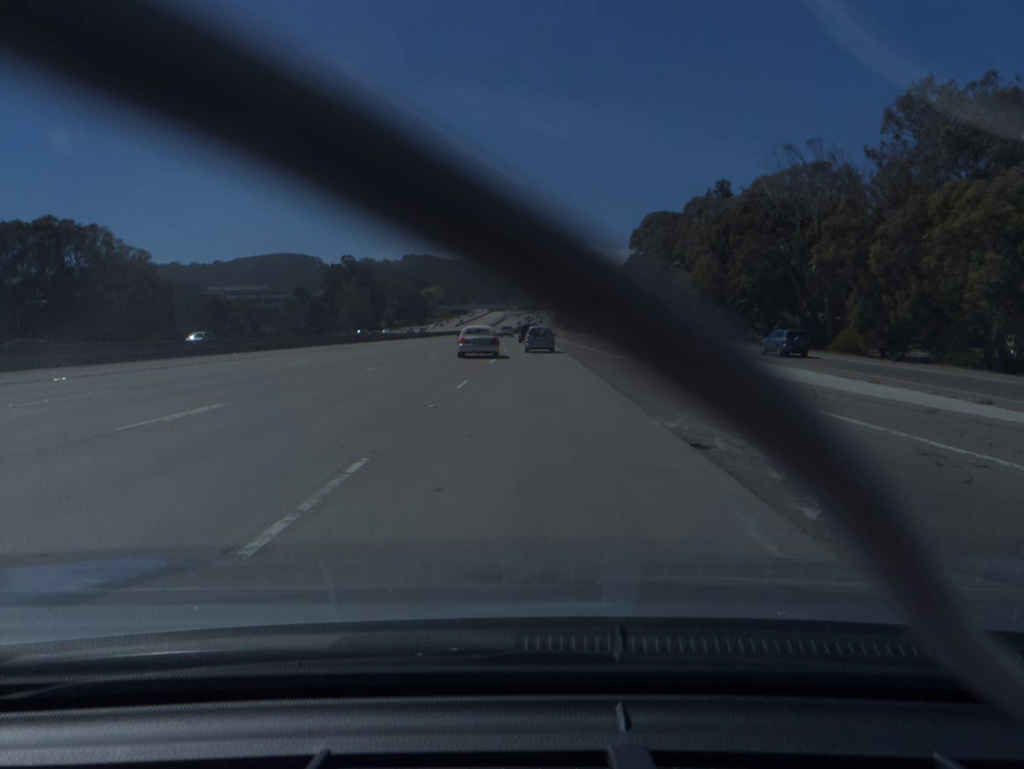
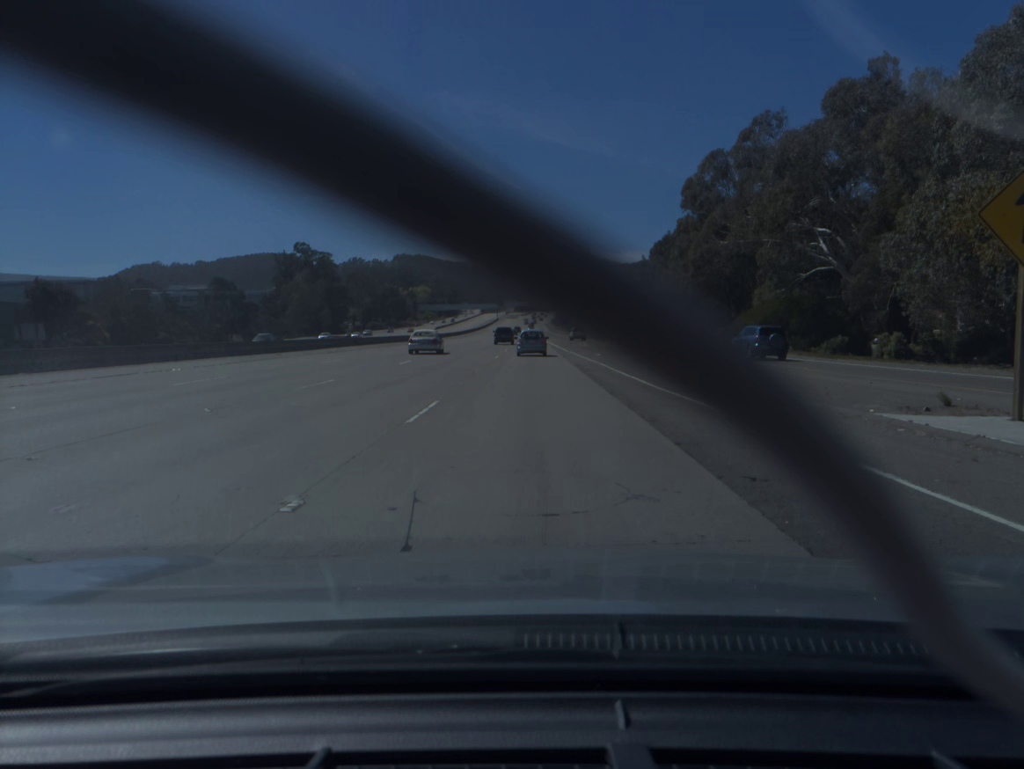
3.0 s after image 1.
(+0.2, +65.8) m; 0°
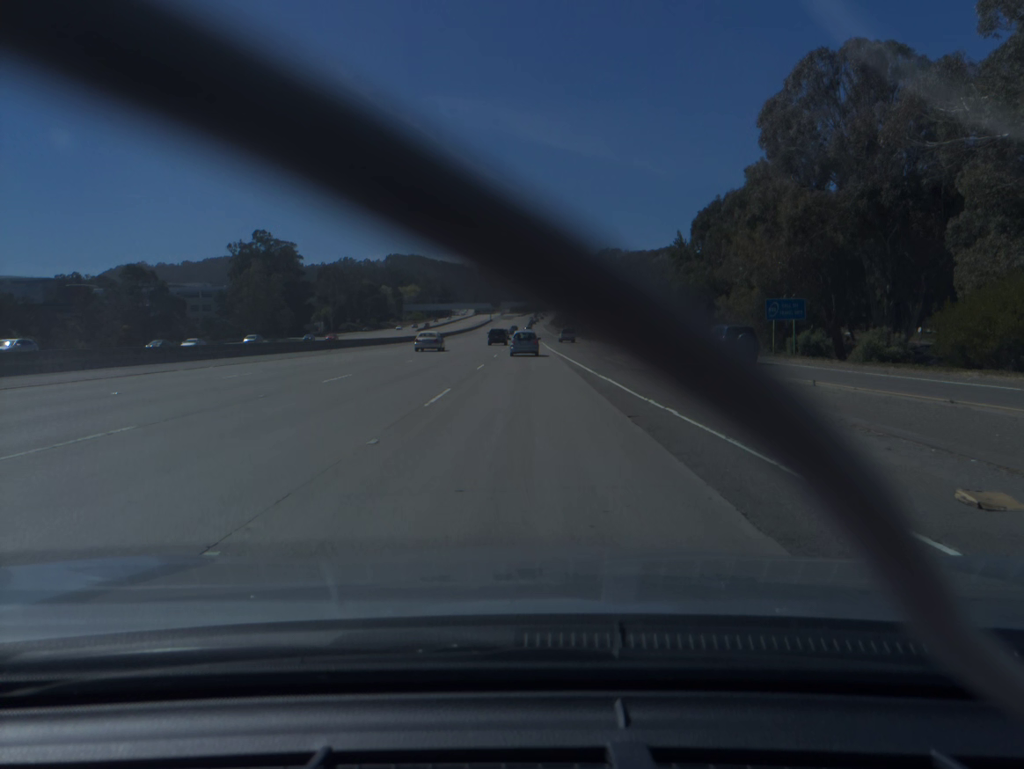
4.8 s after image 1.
(0.0, +39.9) m; 0°
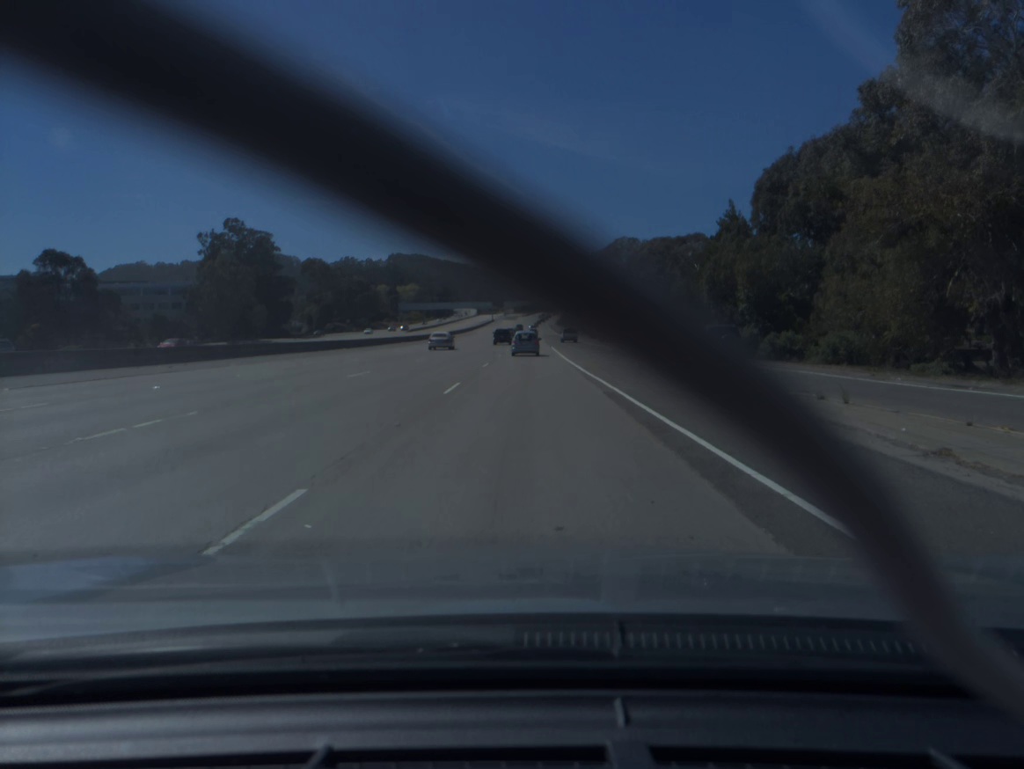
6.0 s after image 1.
(-0.1, +27.3) m; 0°
